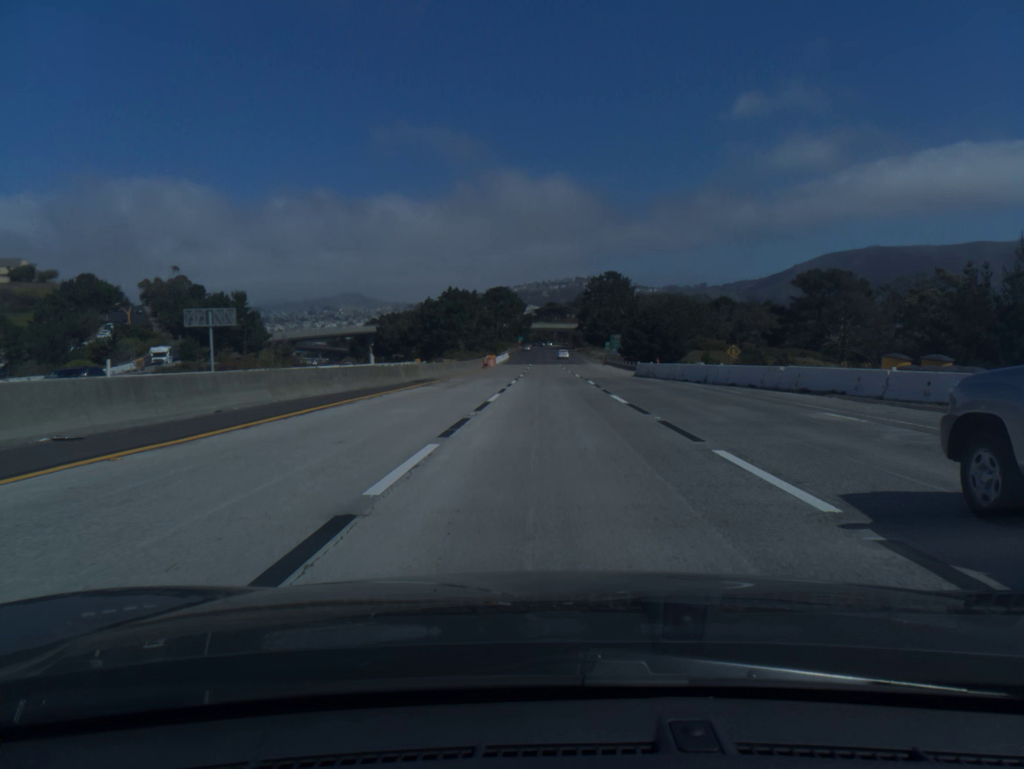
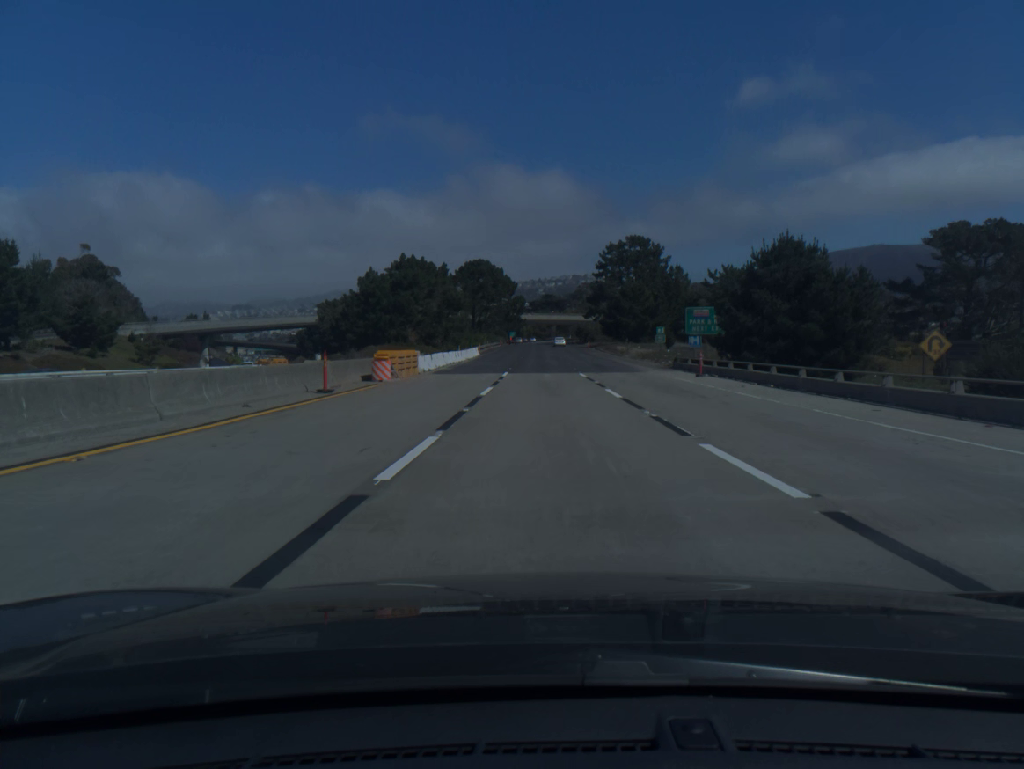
(+0.2, +57.0) m; 0°
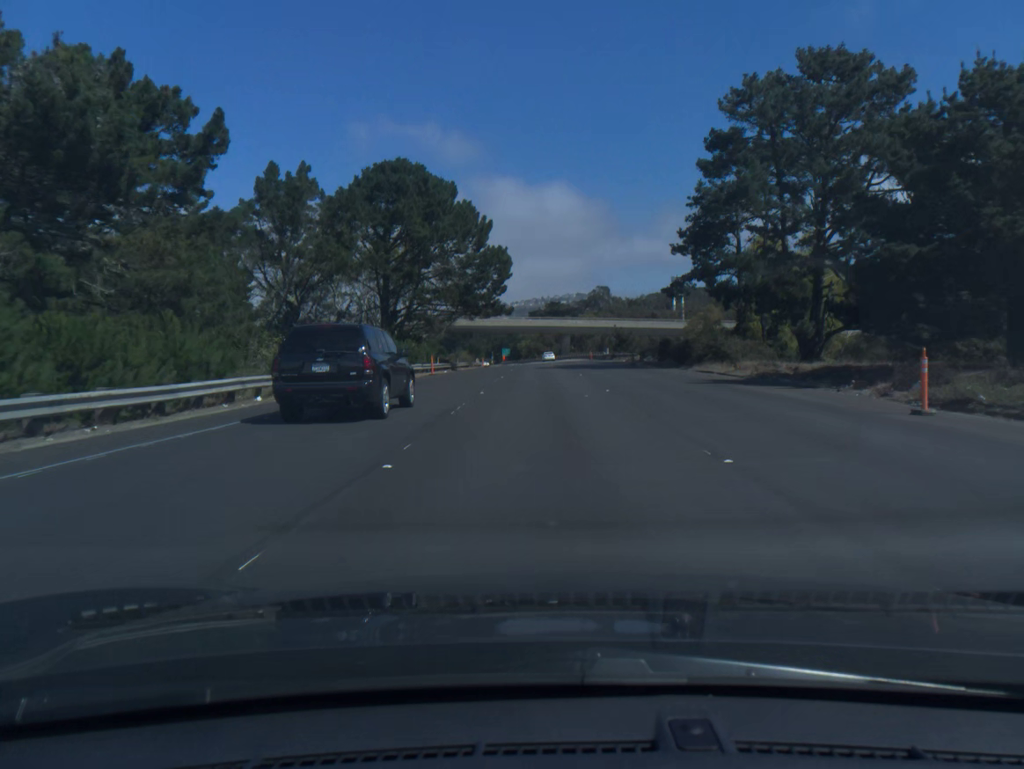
(-0.3, +92.4) m; 0°
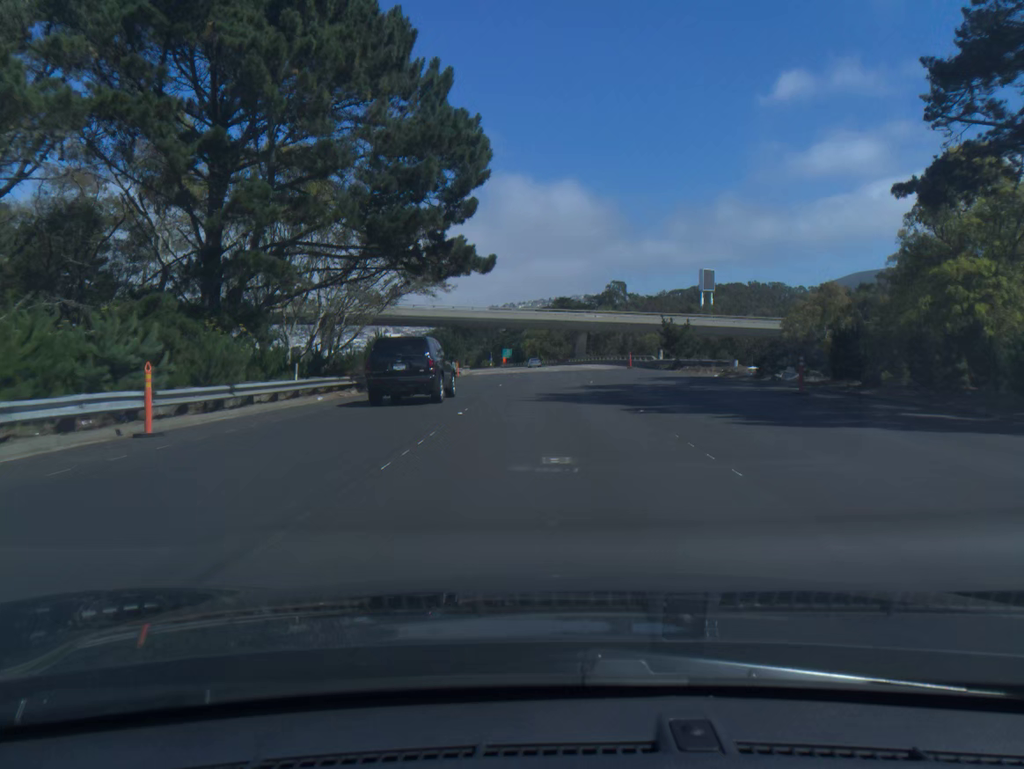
(-0.2, +35.6) m; -1°
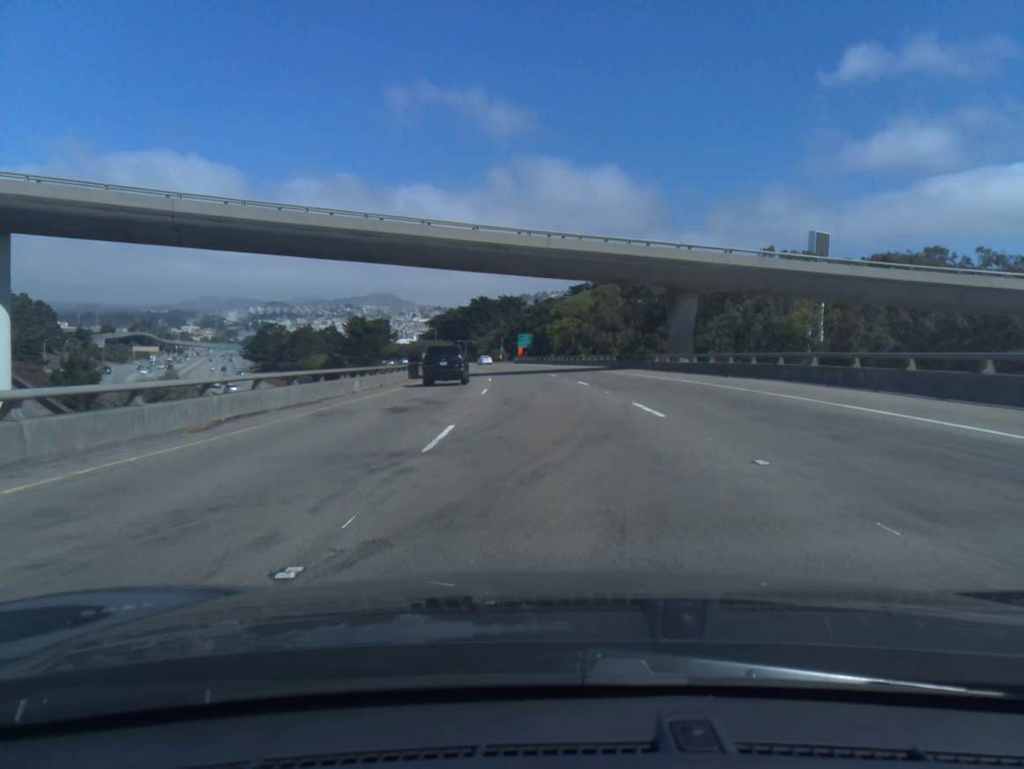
(-0.8, +69.3) m; -2°
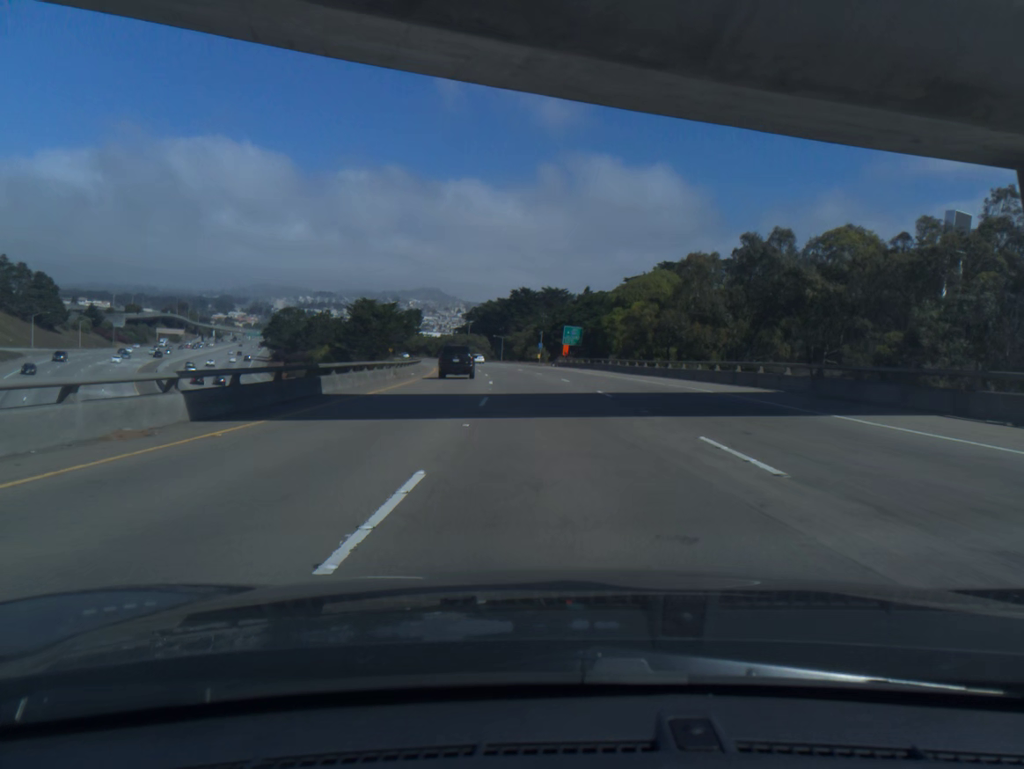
(-1.1, +34.9) m; -3°
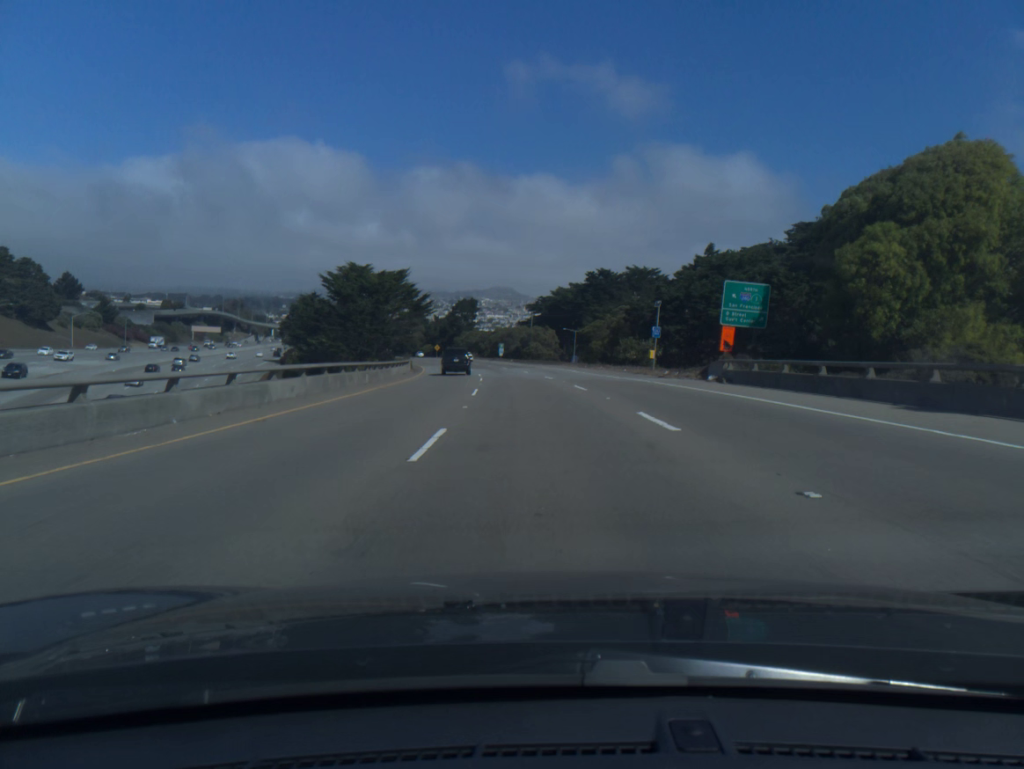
(-2.3, +53.7) m; -5°
